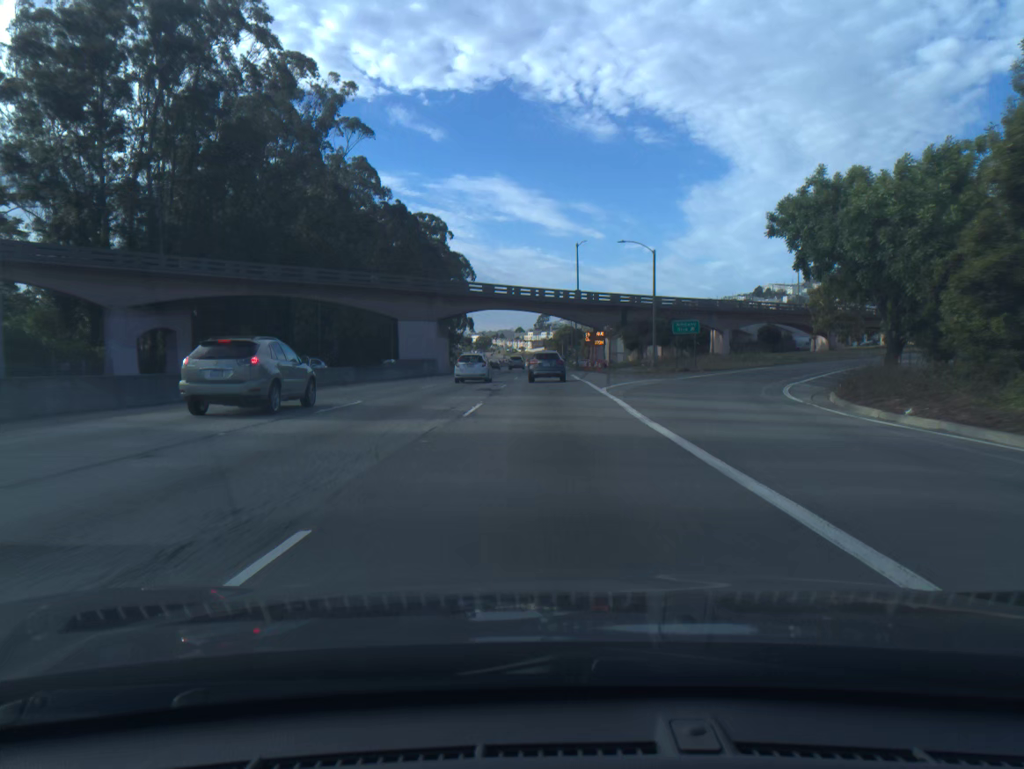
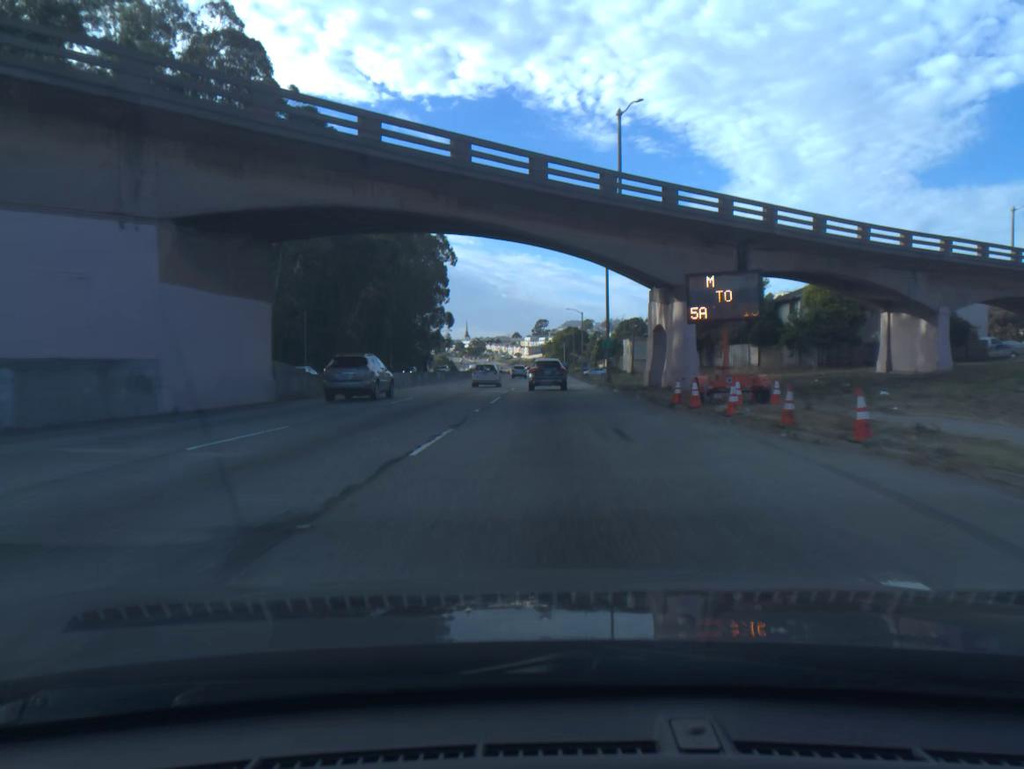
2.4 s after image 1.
(+0.2, +50.5) m; 0°
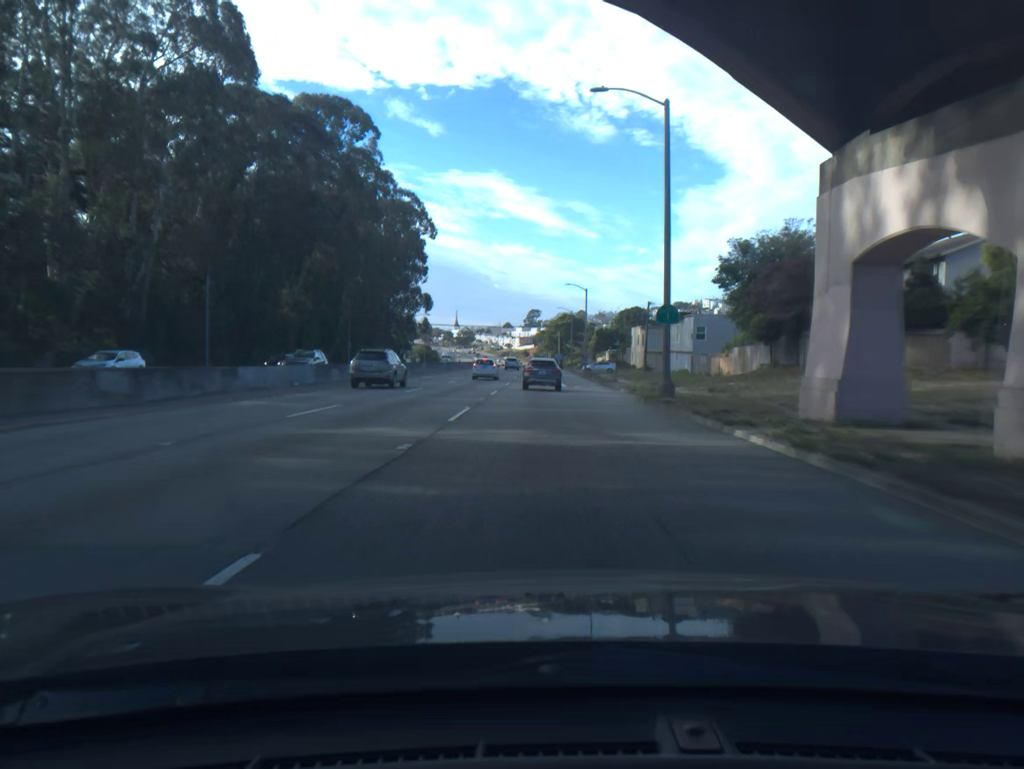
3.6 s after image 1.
(+0.1, +24.7) m; 0°
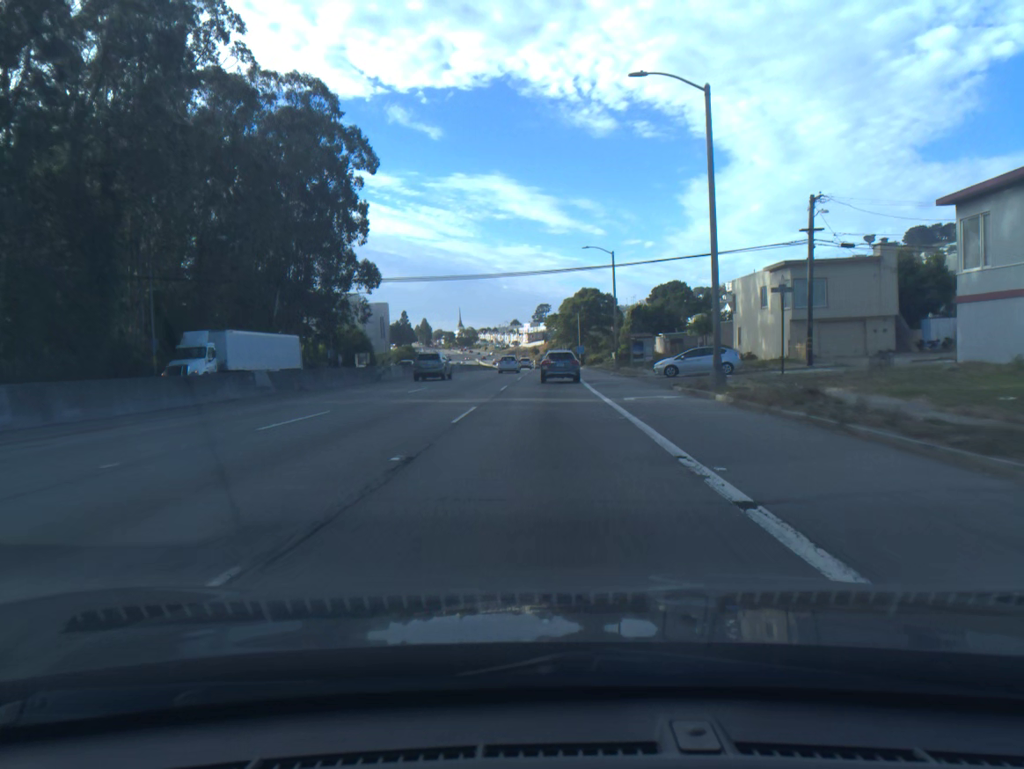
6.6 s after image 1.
(0.0, +60.5) m; 0°
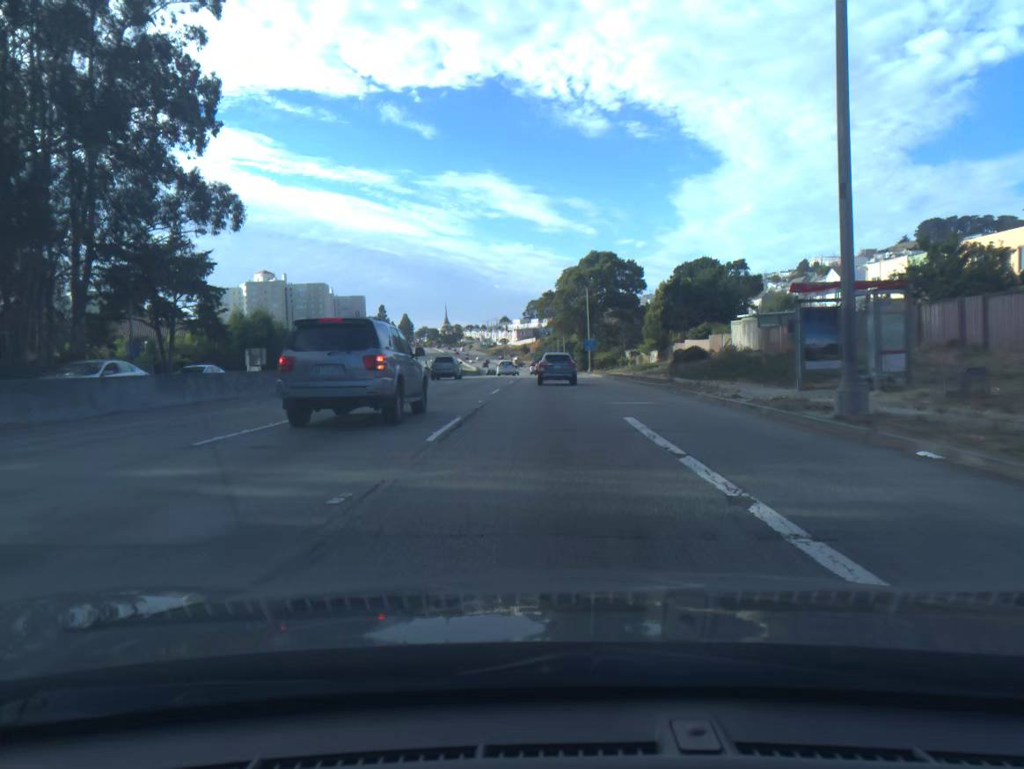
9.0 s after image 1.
(+0.3, +47.1) m; +1°
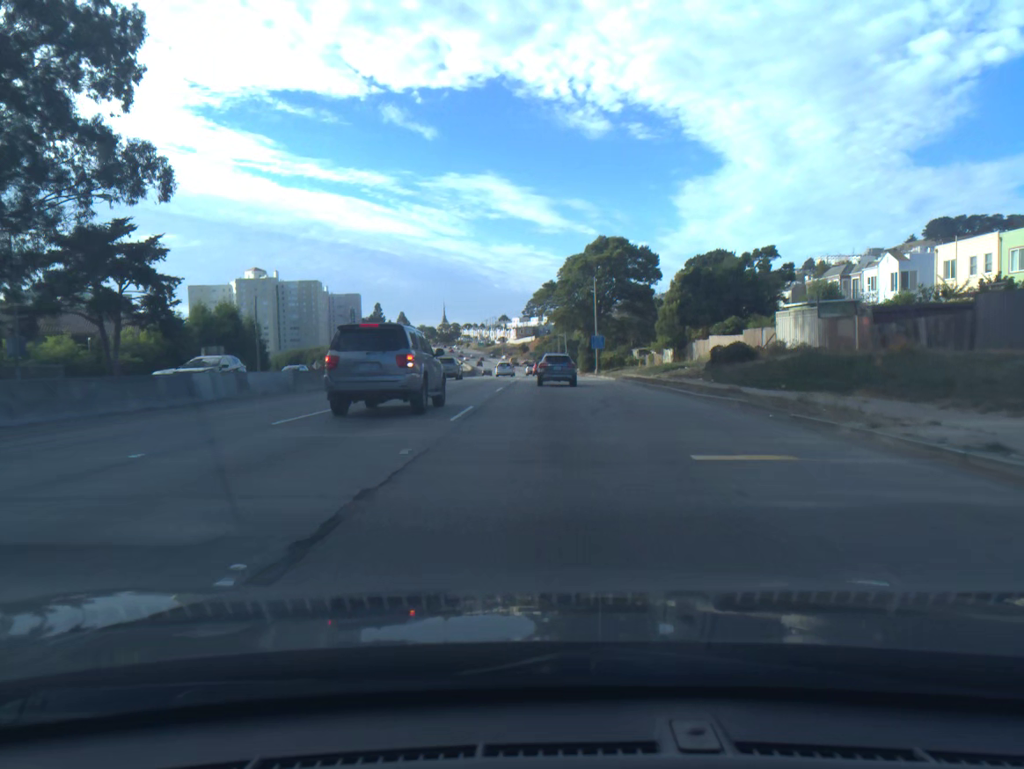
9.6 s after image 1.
(0.0, +11.6) m; 0°
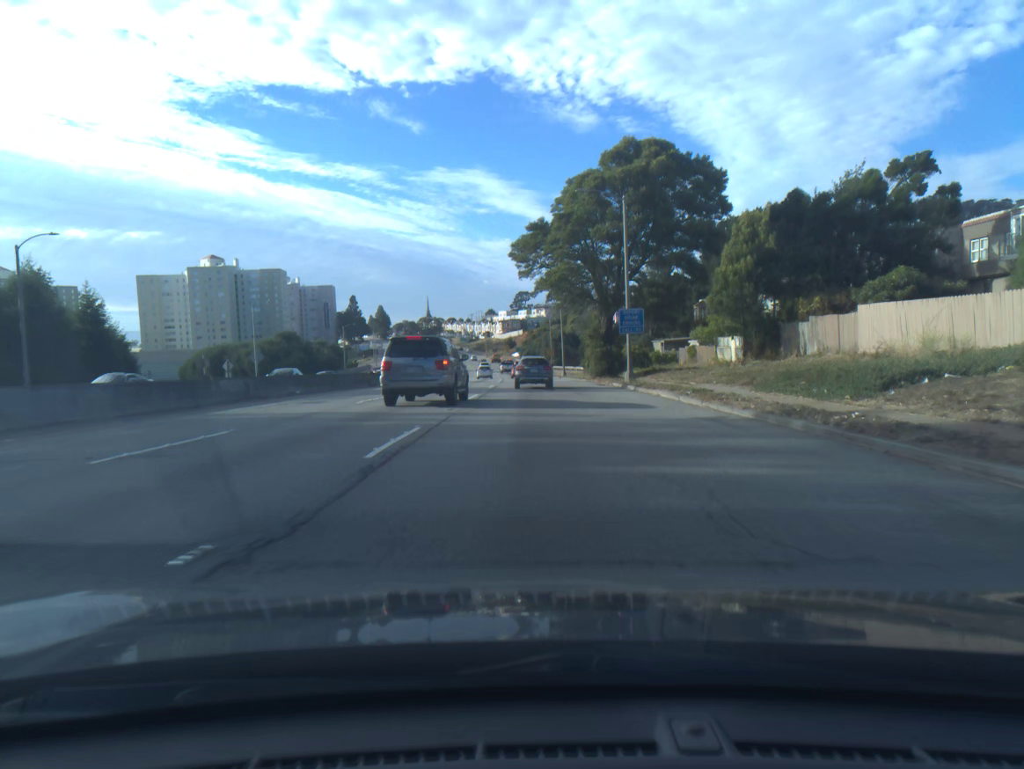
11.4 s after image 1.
(+0.3, +34.5) m; +1°
